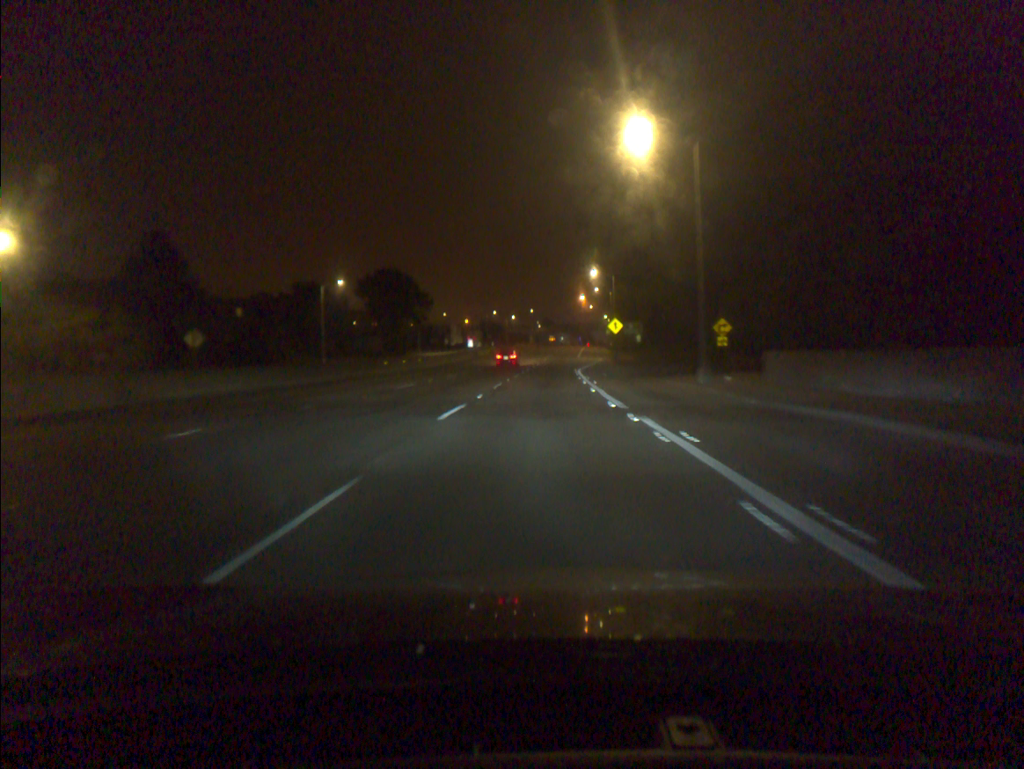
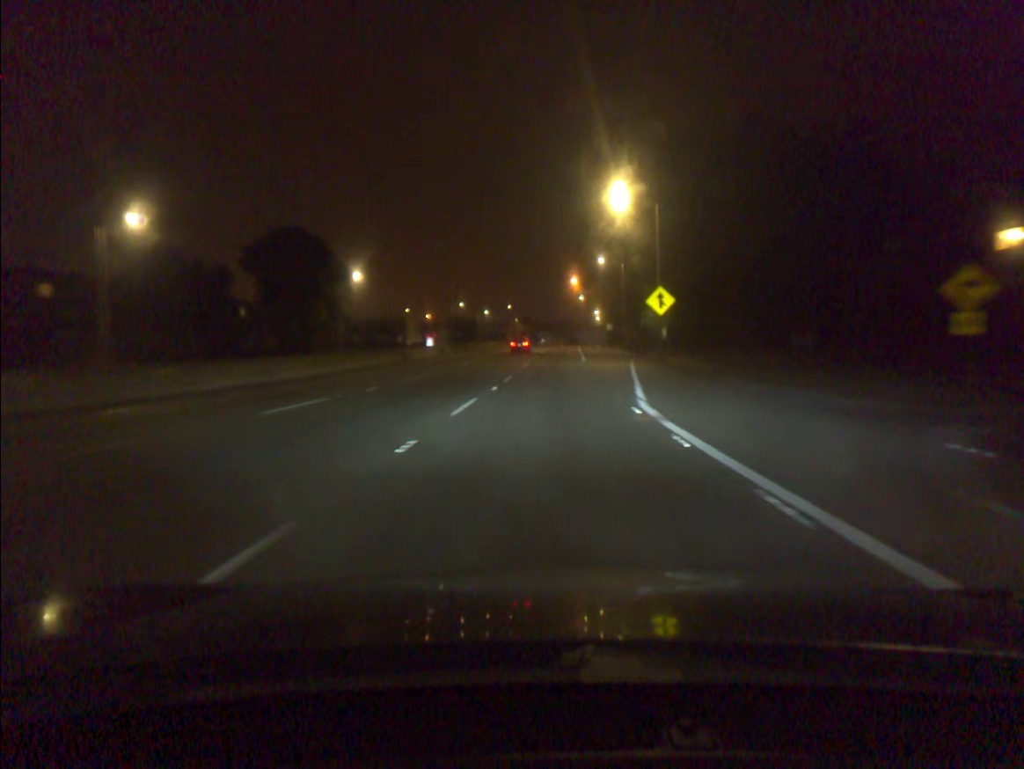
(+0.3, +41.9) m; +1°
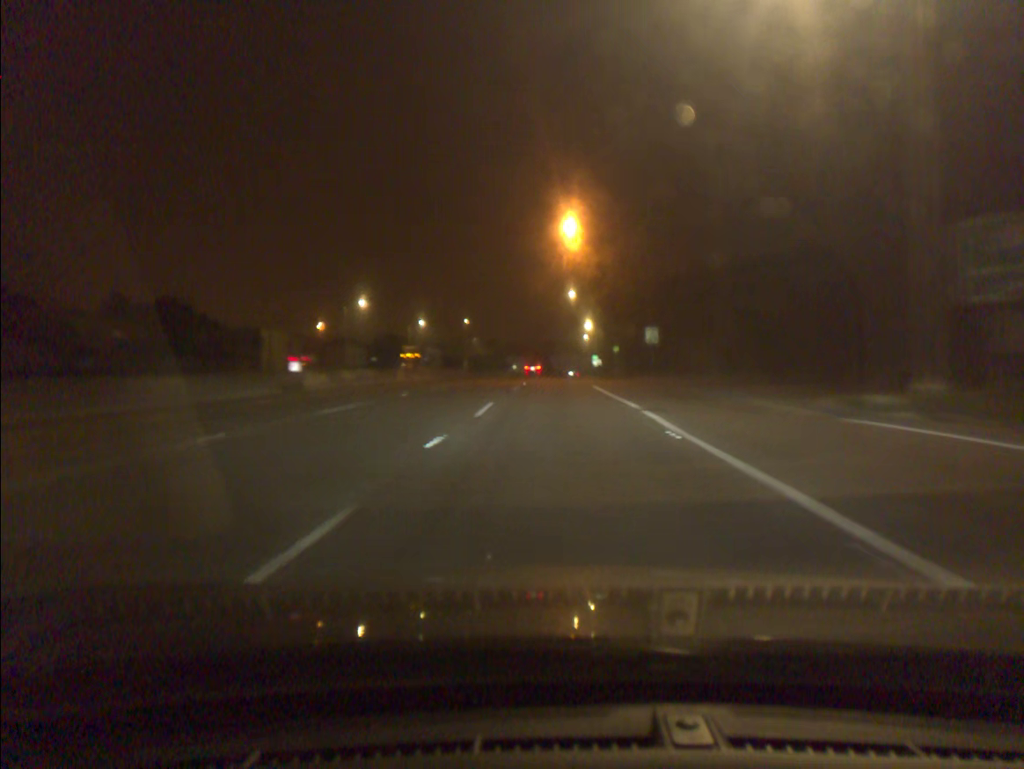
(+1.8, +71.3) m; +2°
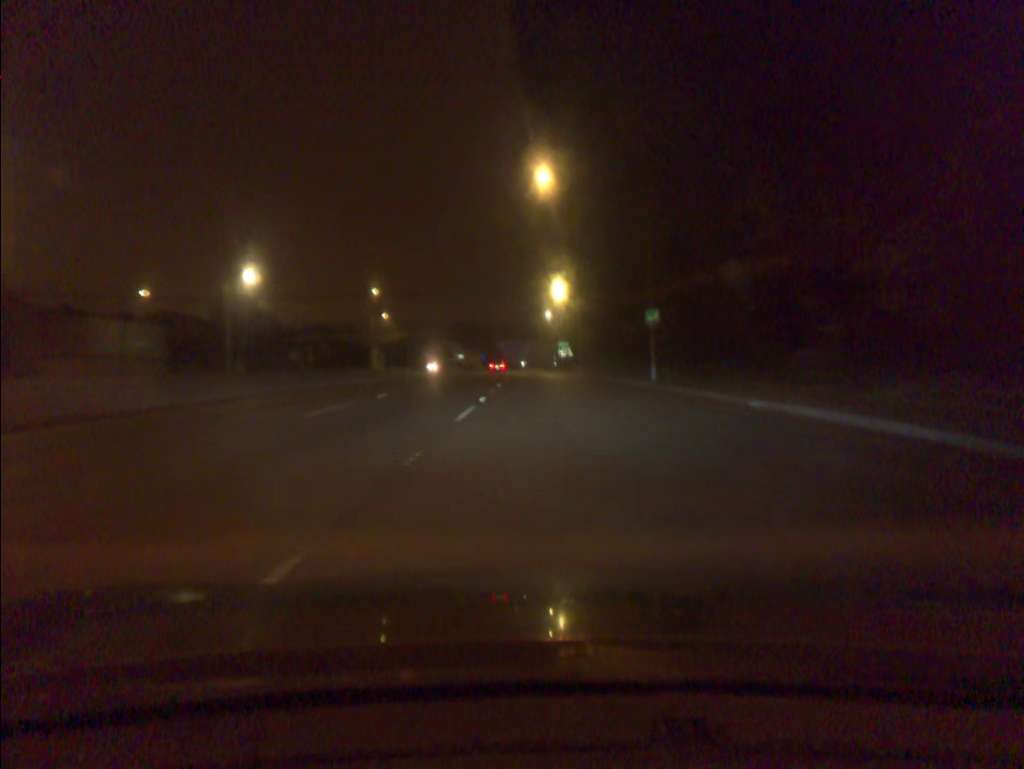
(+1.5, +59.1) m; +4°
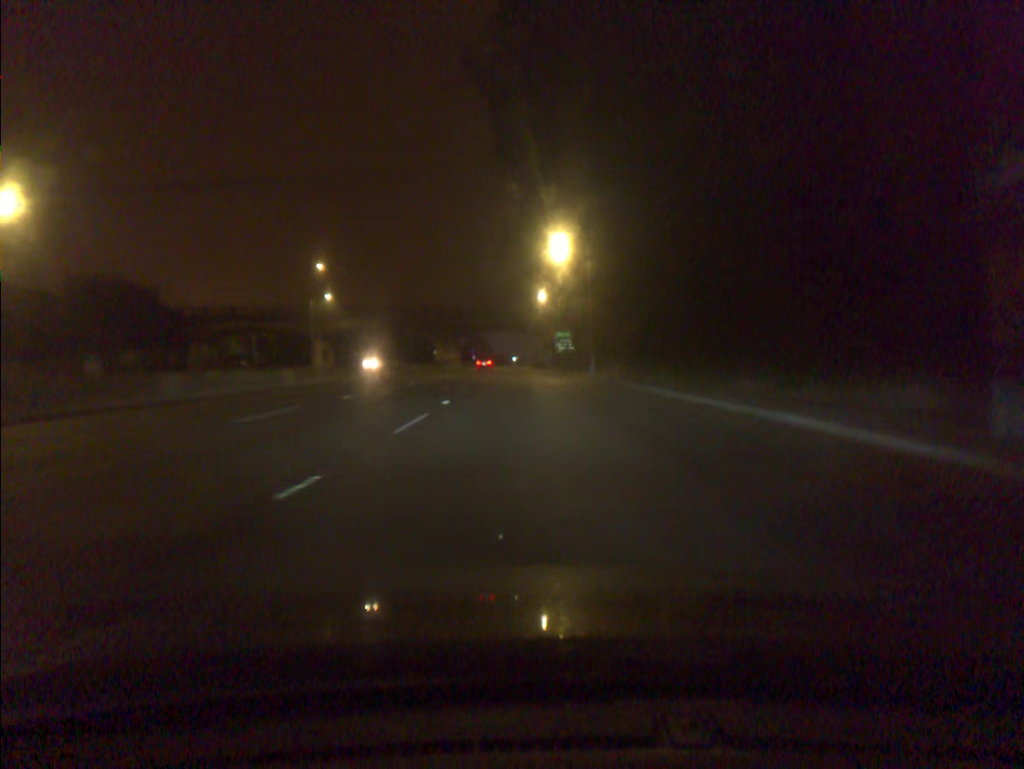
(+0.2, +30.6) m; 0°
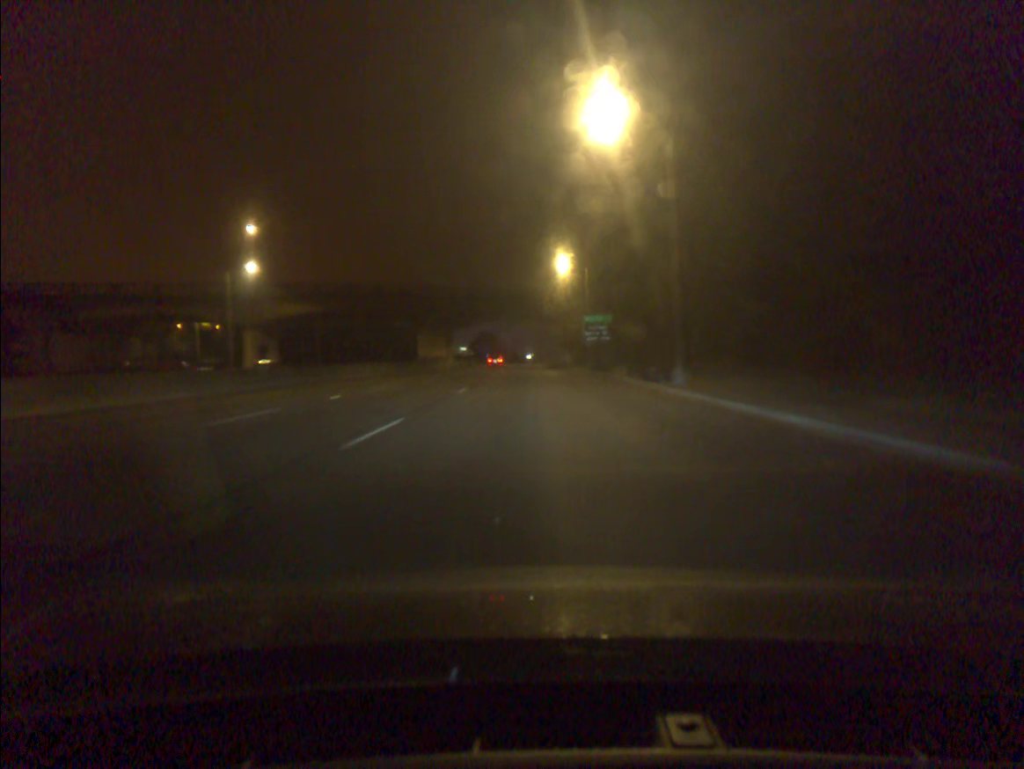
(-0.3, +31.3) m; -1°
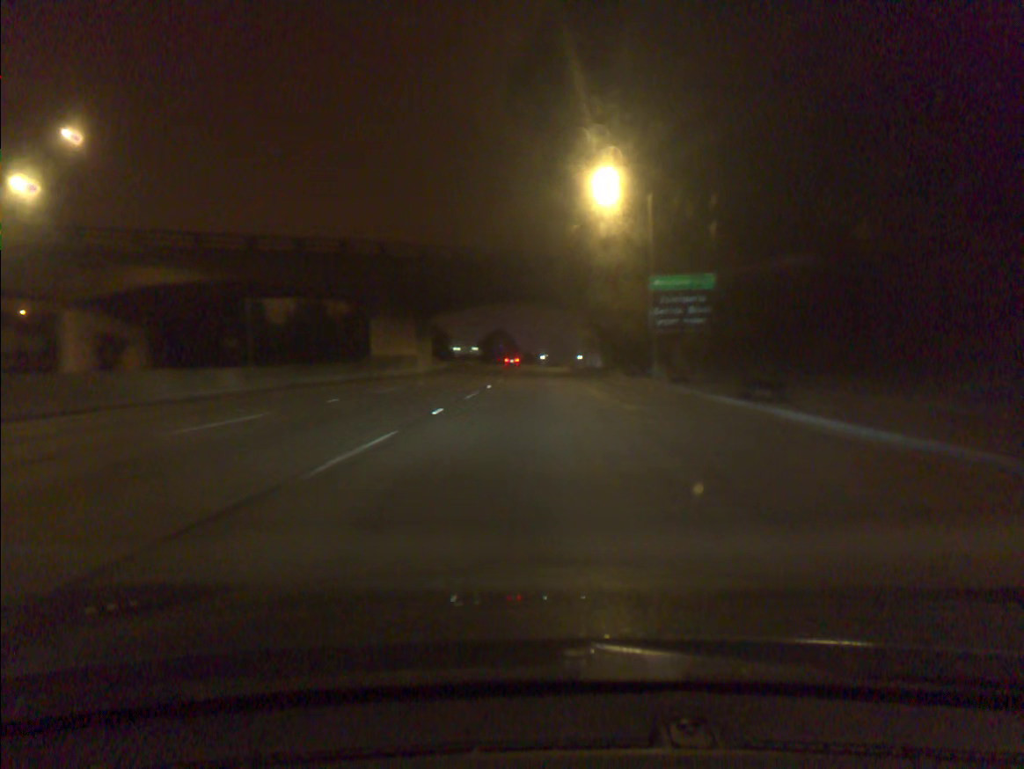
(-0.4, +32.0) m; -1°
